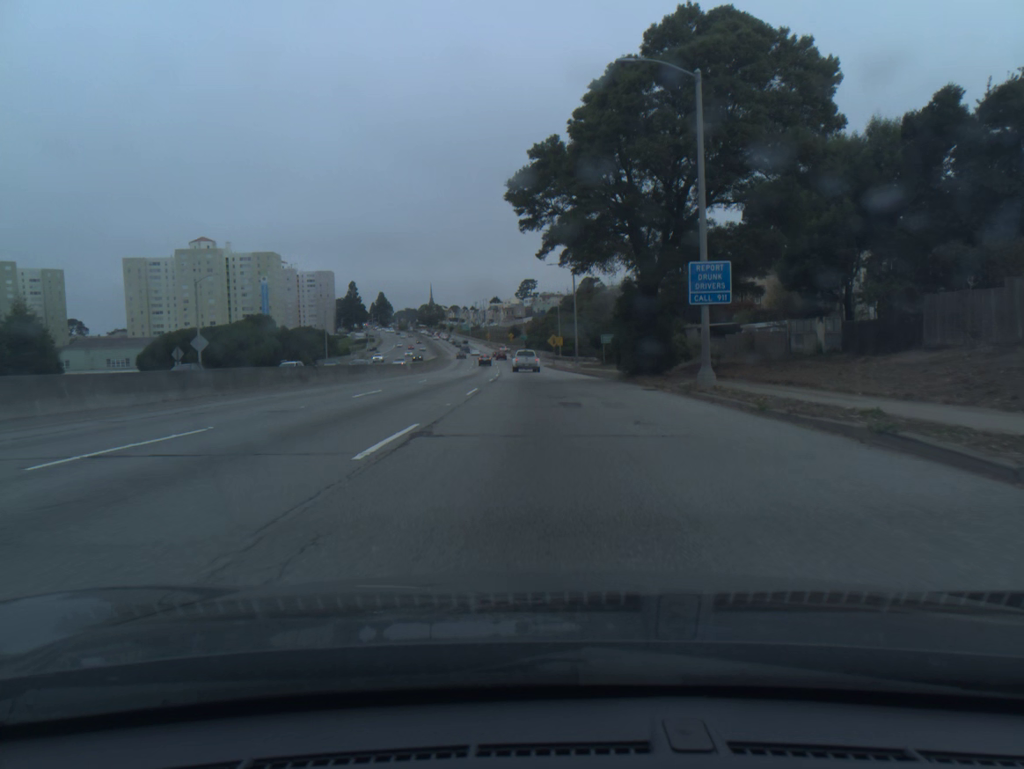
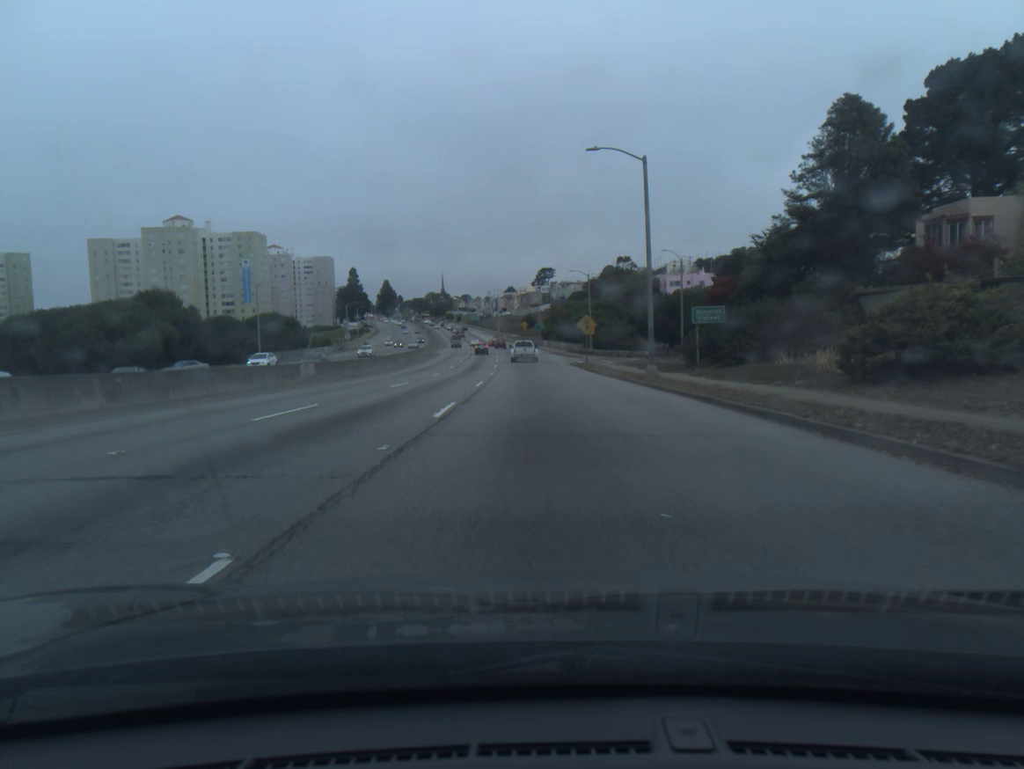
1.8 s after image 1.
(-0.3, +37.8) m; -1°
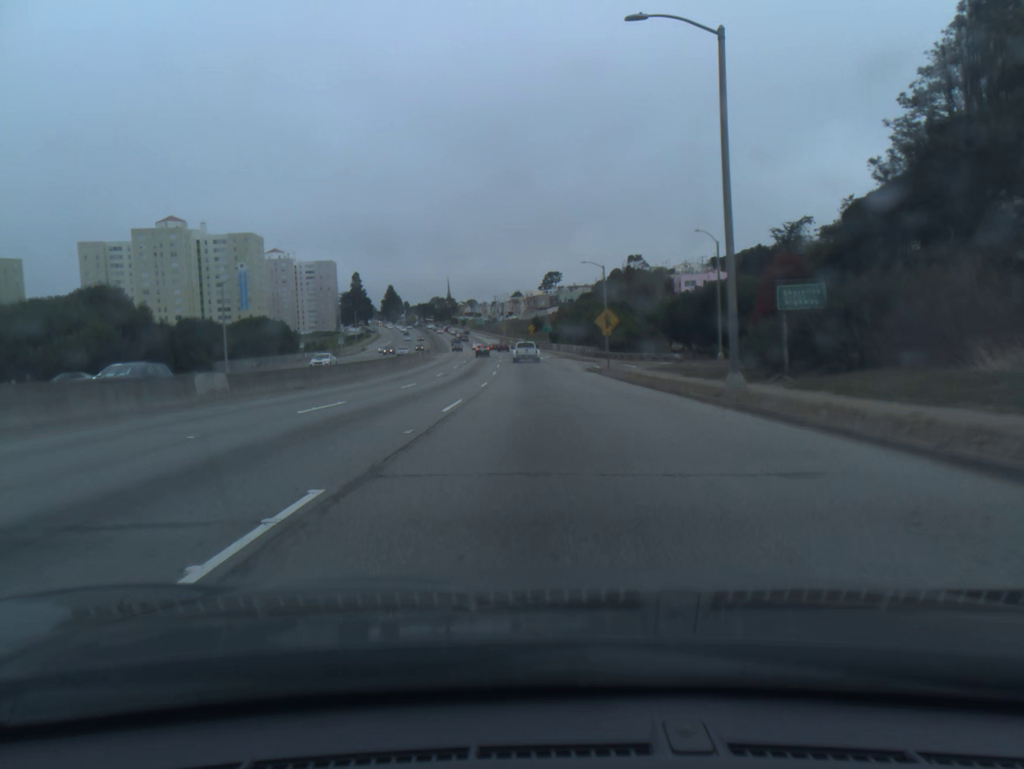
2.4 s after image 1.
(-0.1, +12.6) m; -1°
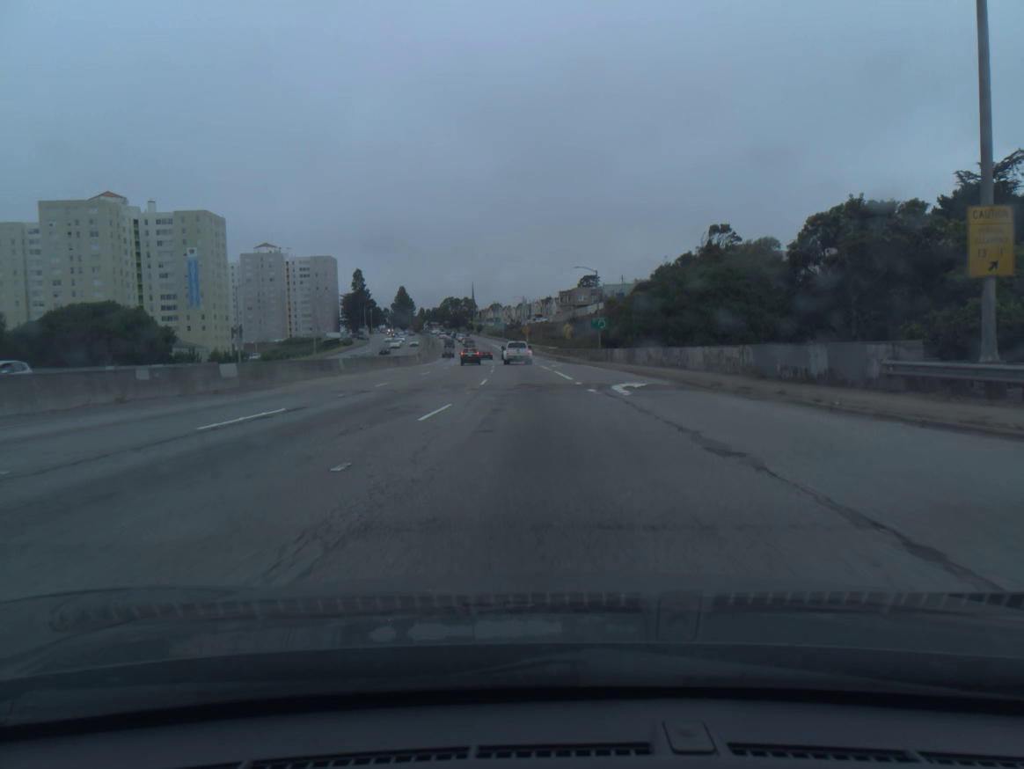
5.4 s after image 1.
(-1.1, +63.2) m; -2°
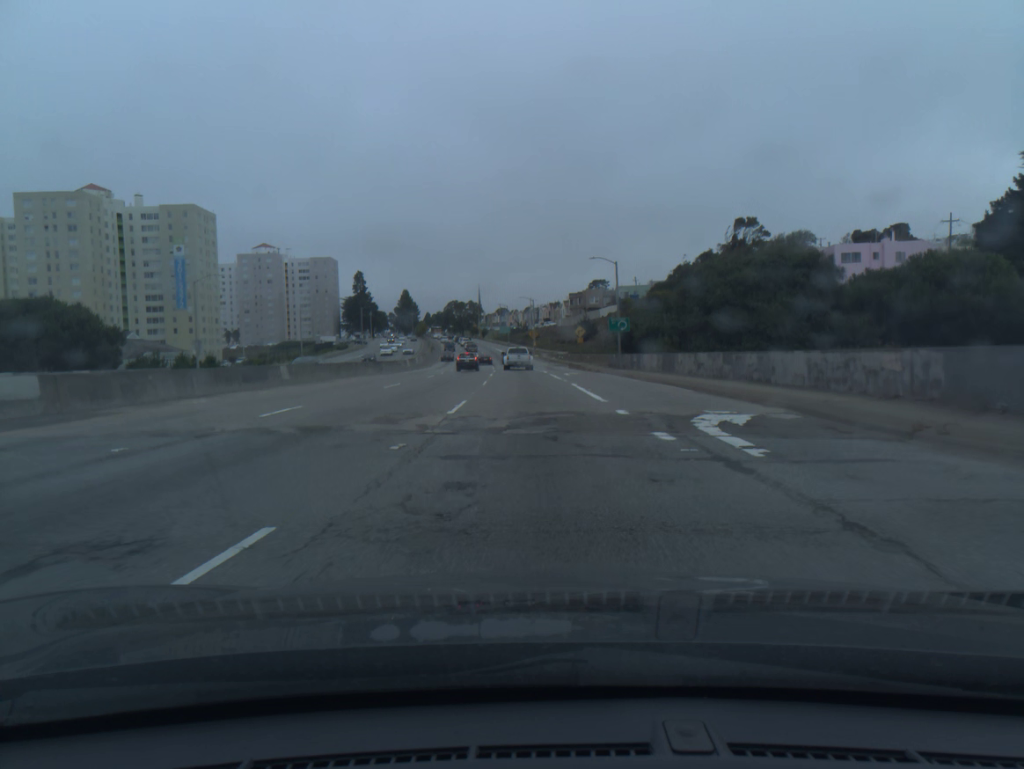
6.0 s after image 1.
(-0.1, +12.5) m; -1°
